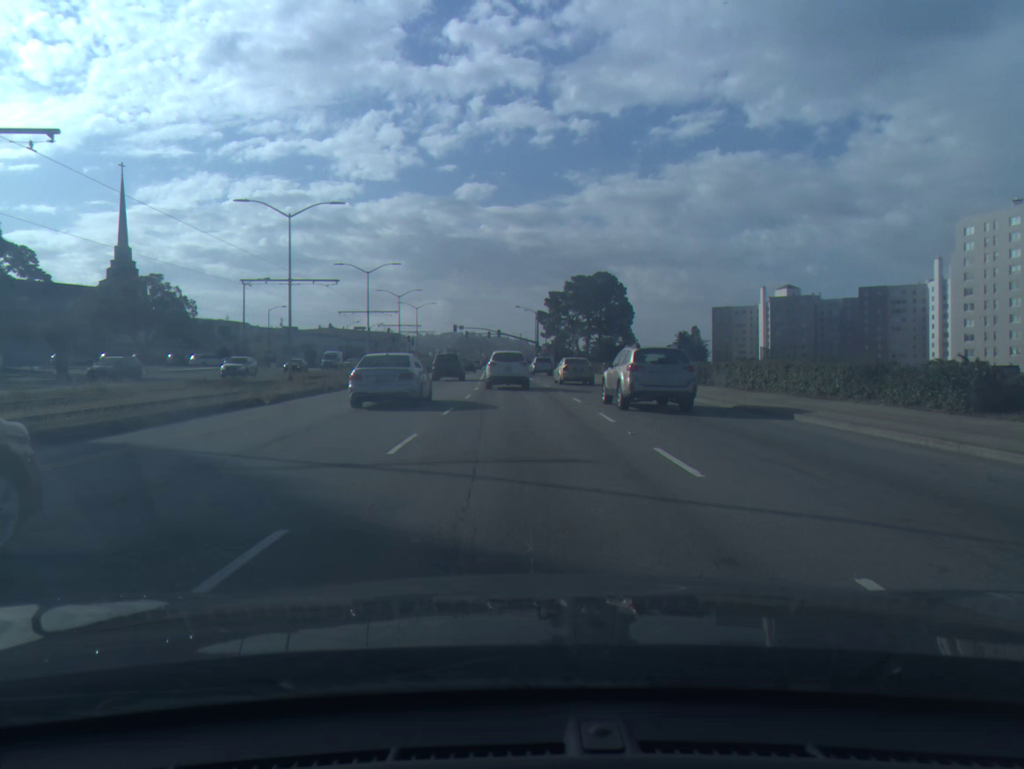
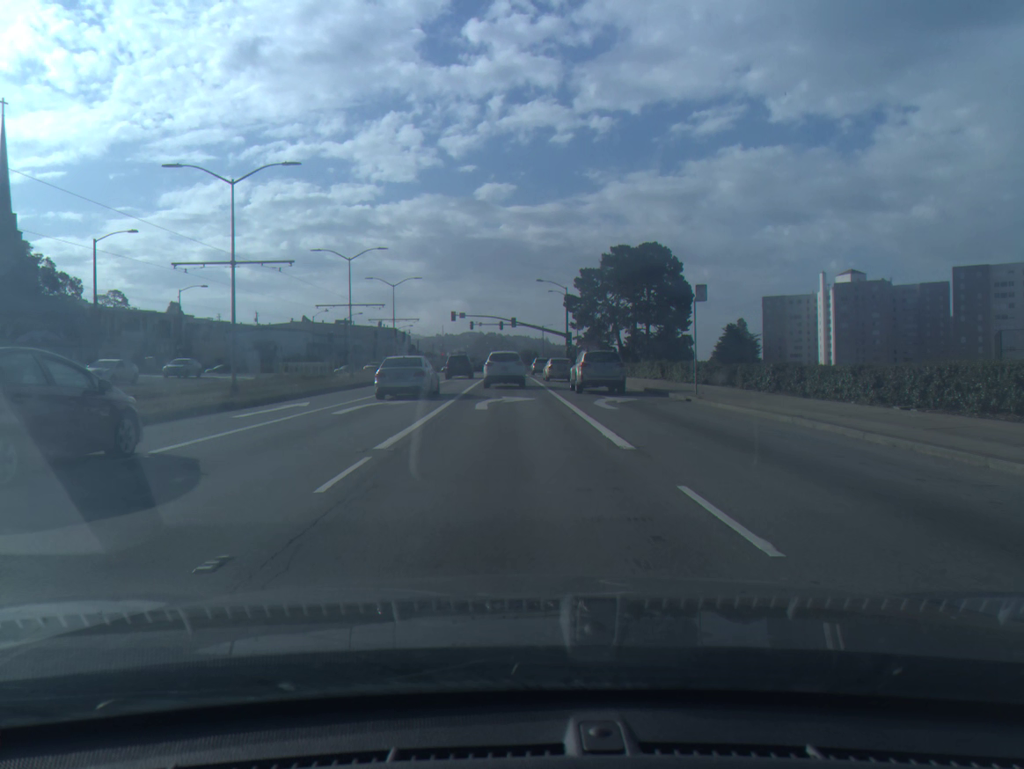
(-0.3, +40.2) m; -2°
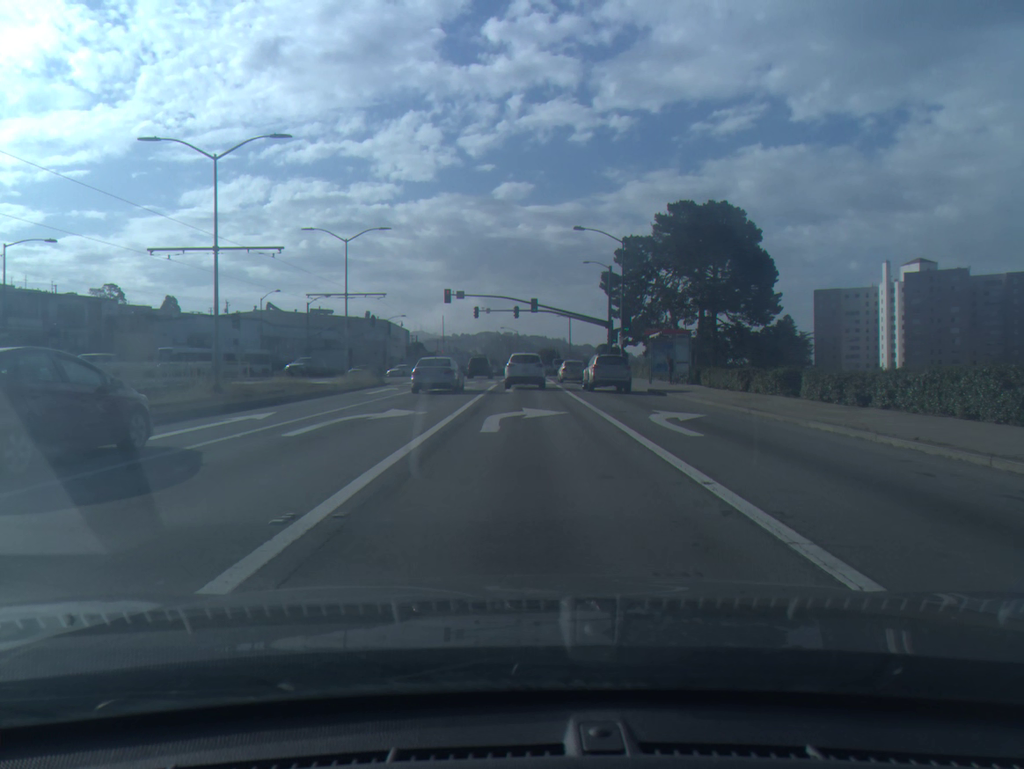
(-0.5, +33.0) m; -1°
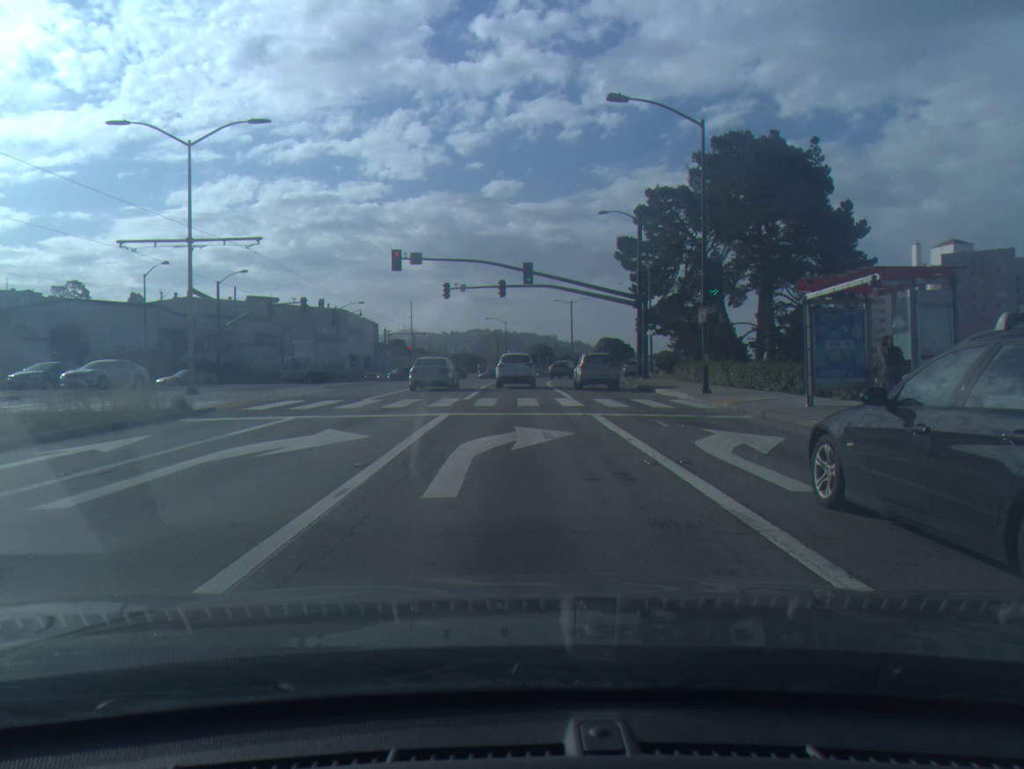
(+0.2, +25.2) m; +1°
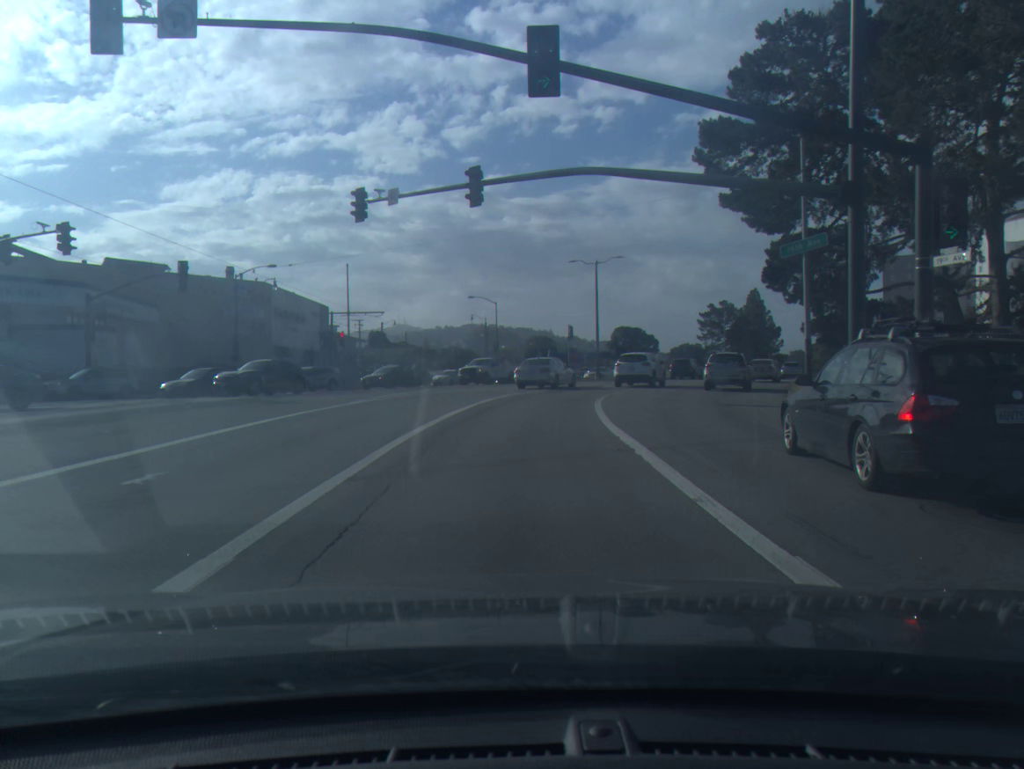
(-0.1, +34.4) m; 0°
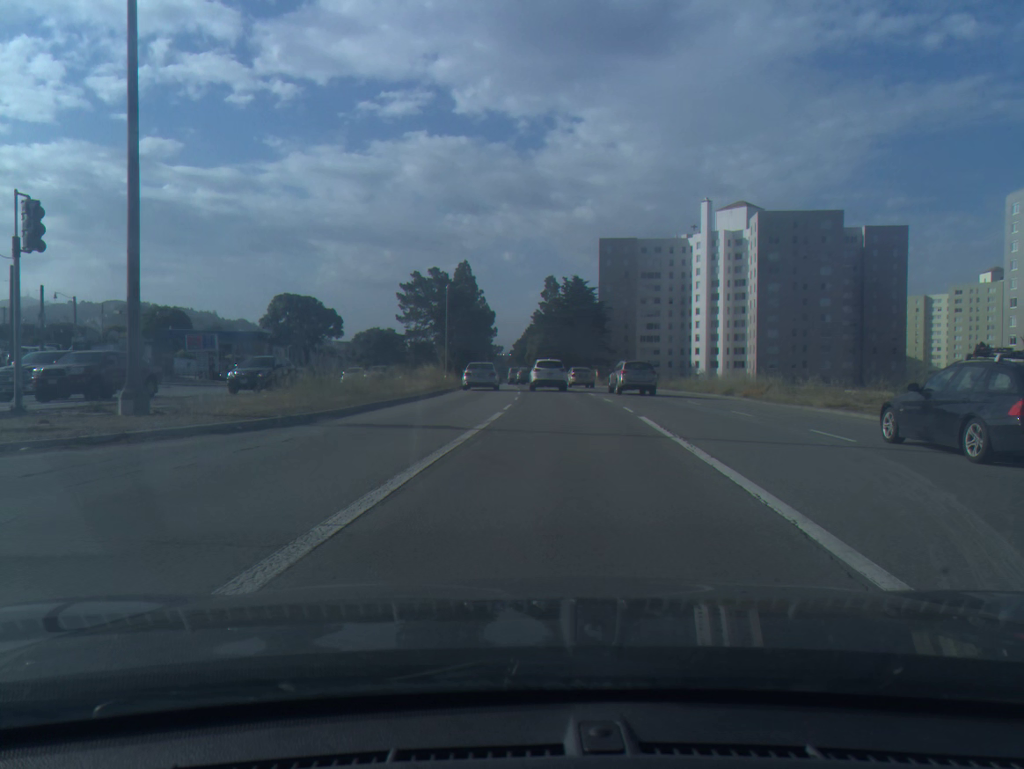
(+6.5, +43.2) m; +23°
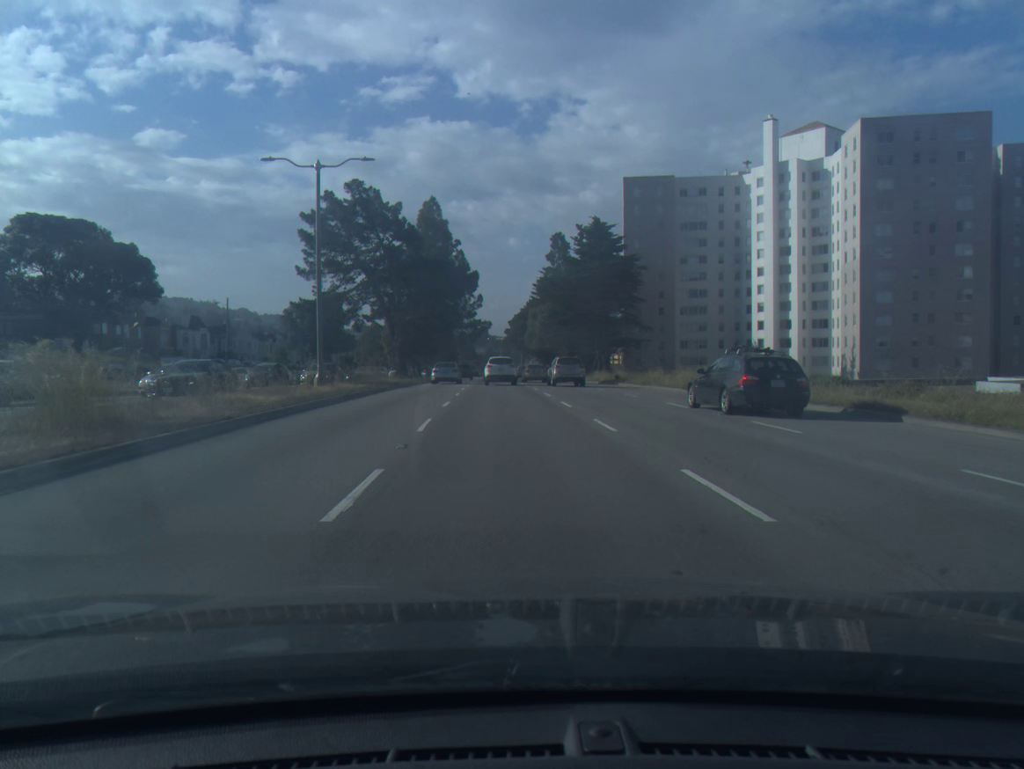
(+1.1, +44.3) m; -1°
